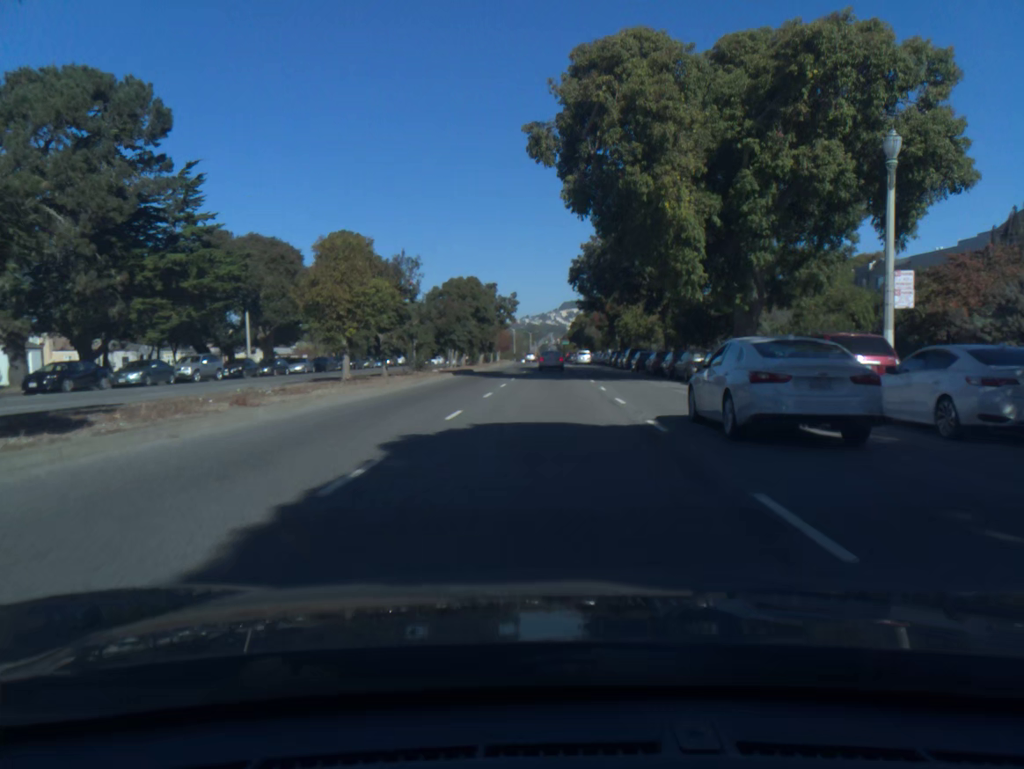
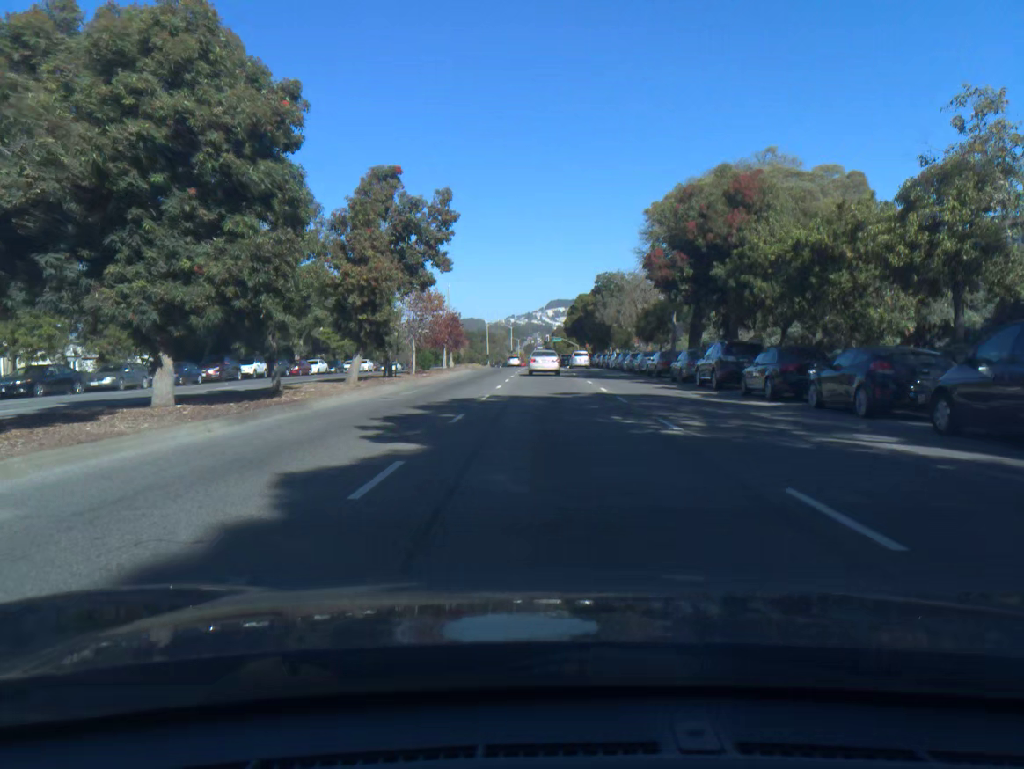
(+0.3, +51.3) m; +1°
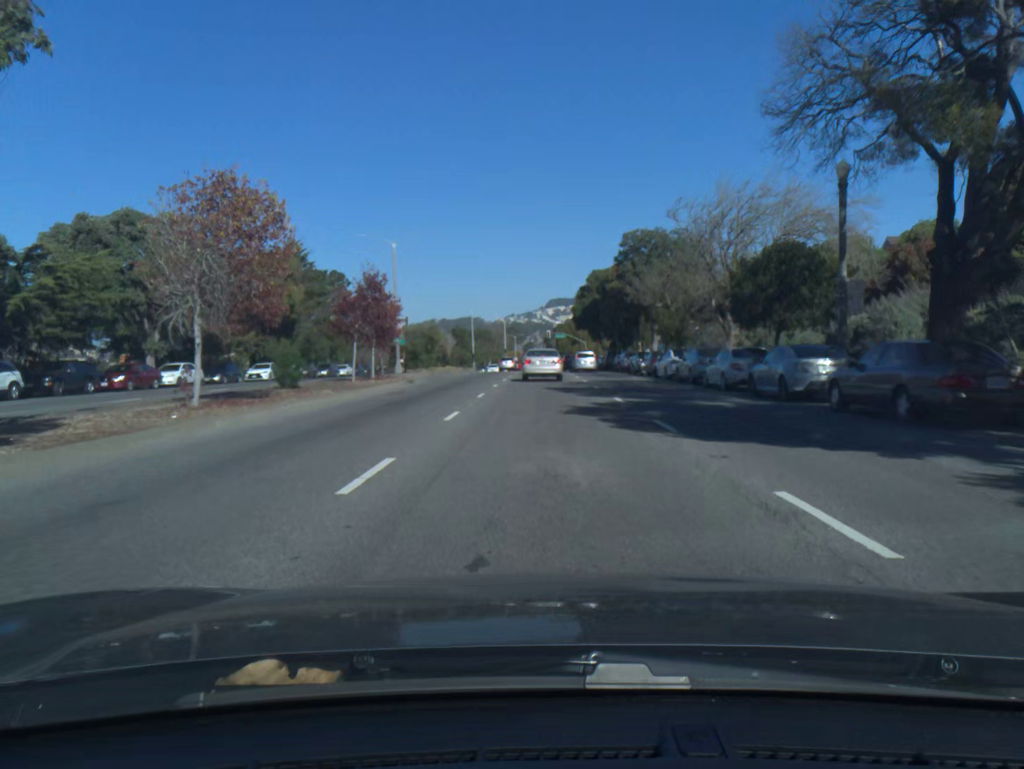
(+0.1, +28.9) m; 0°
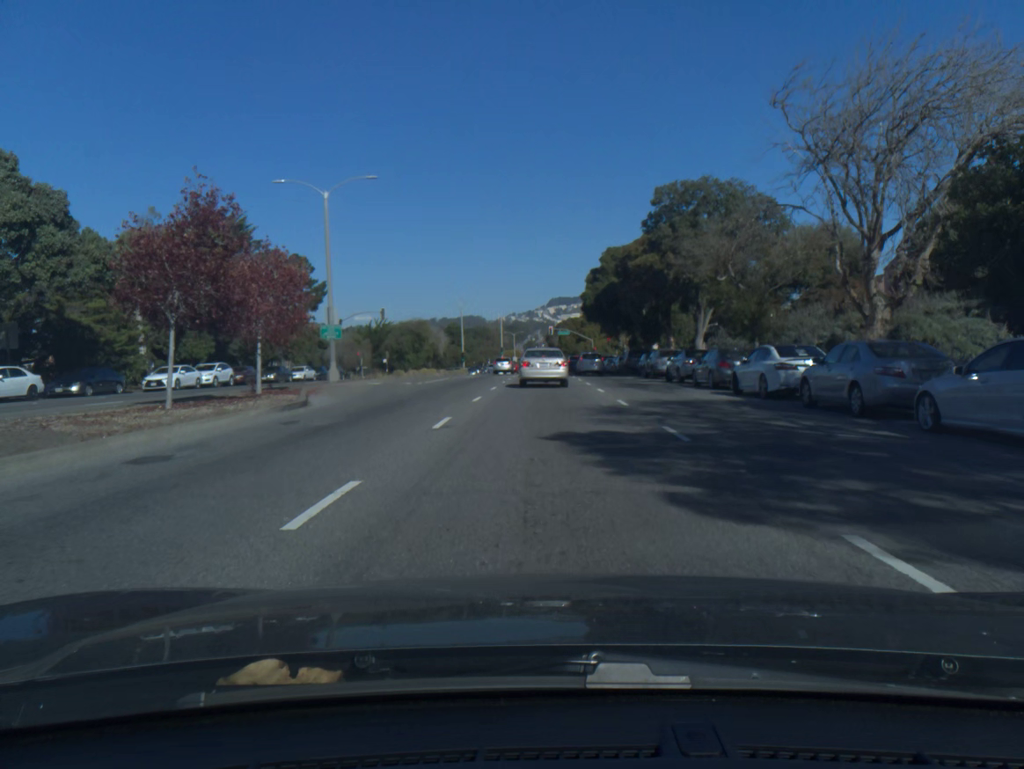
(0.0, +16.4) m; 0°
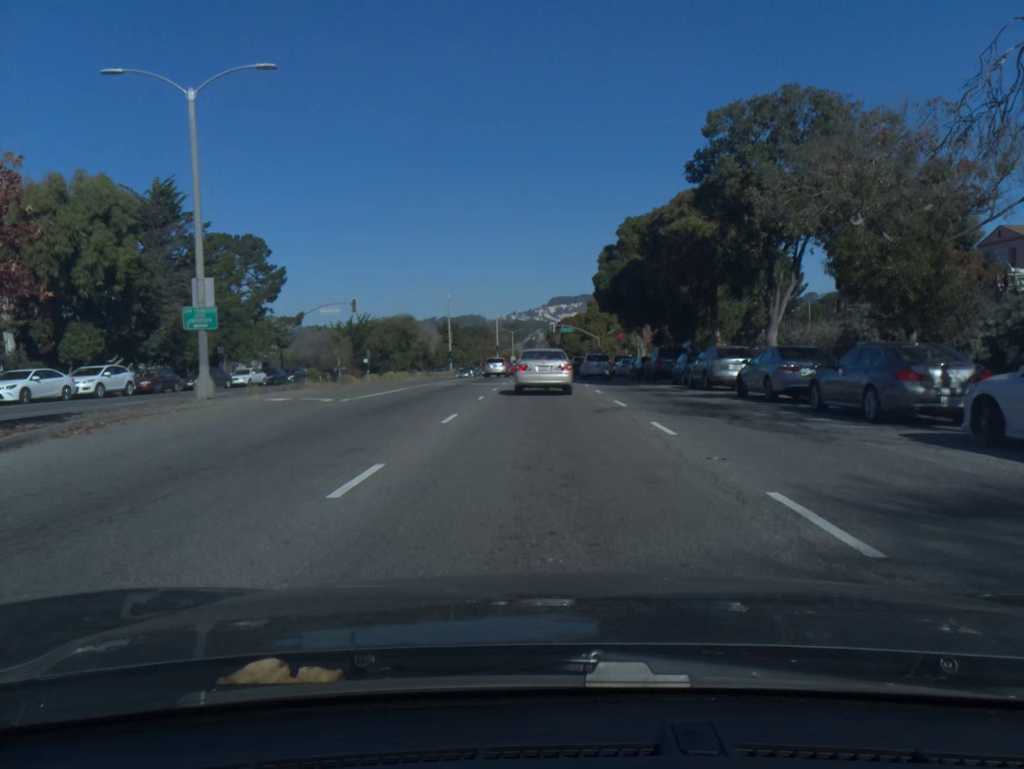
(0.0, +13.6) m; 0°
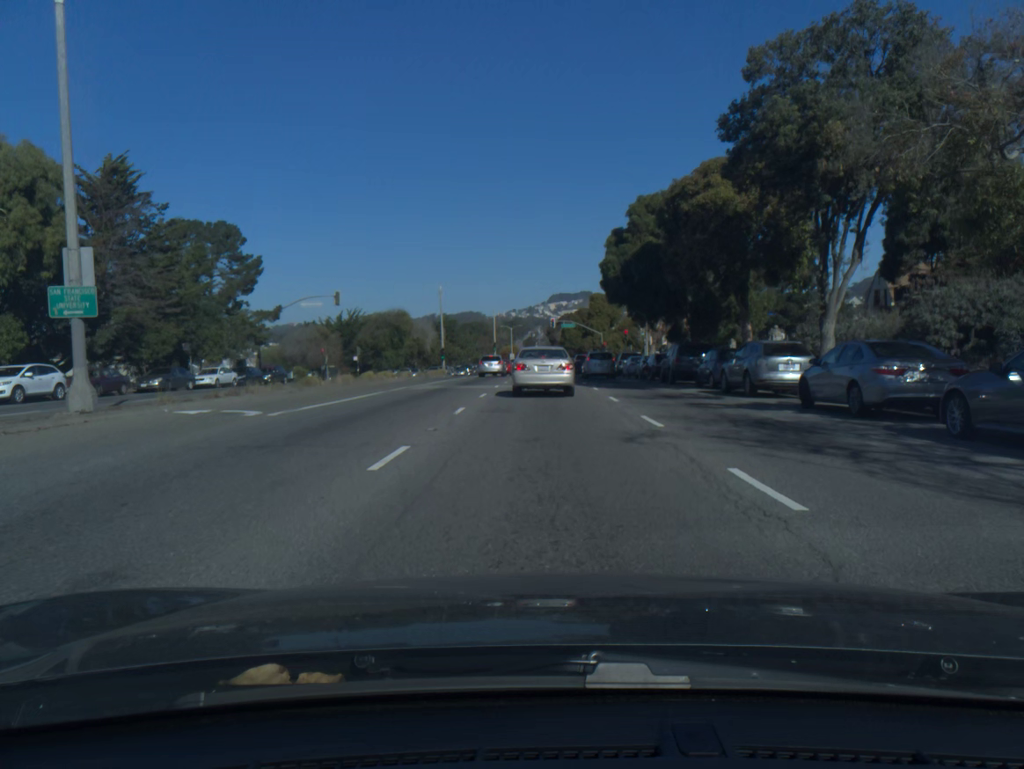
(0.0, +5.8) m; 0°
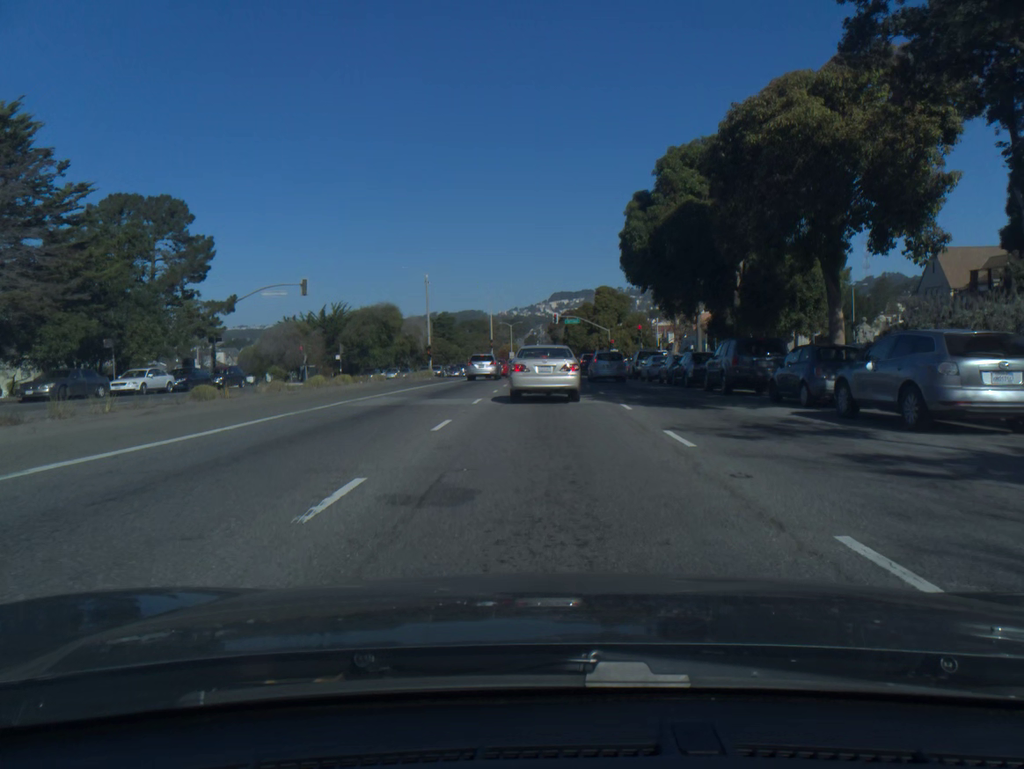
(0.0, +10.1) m; 0°
